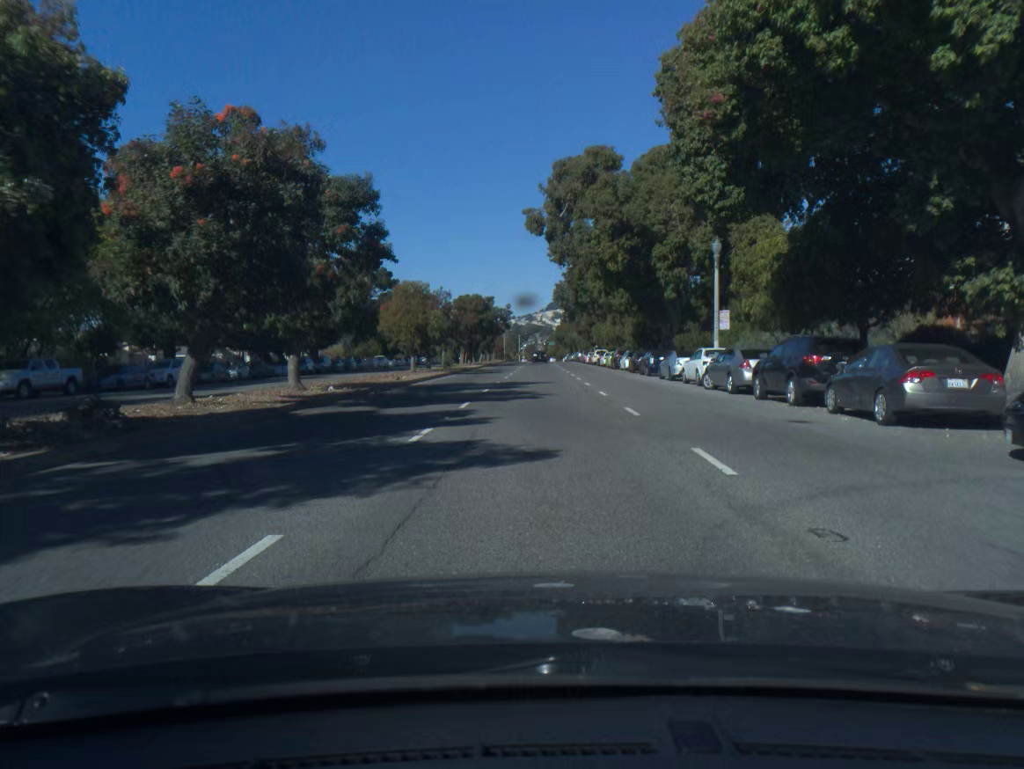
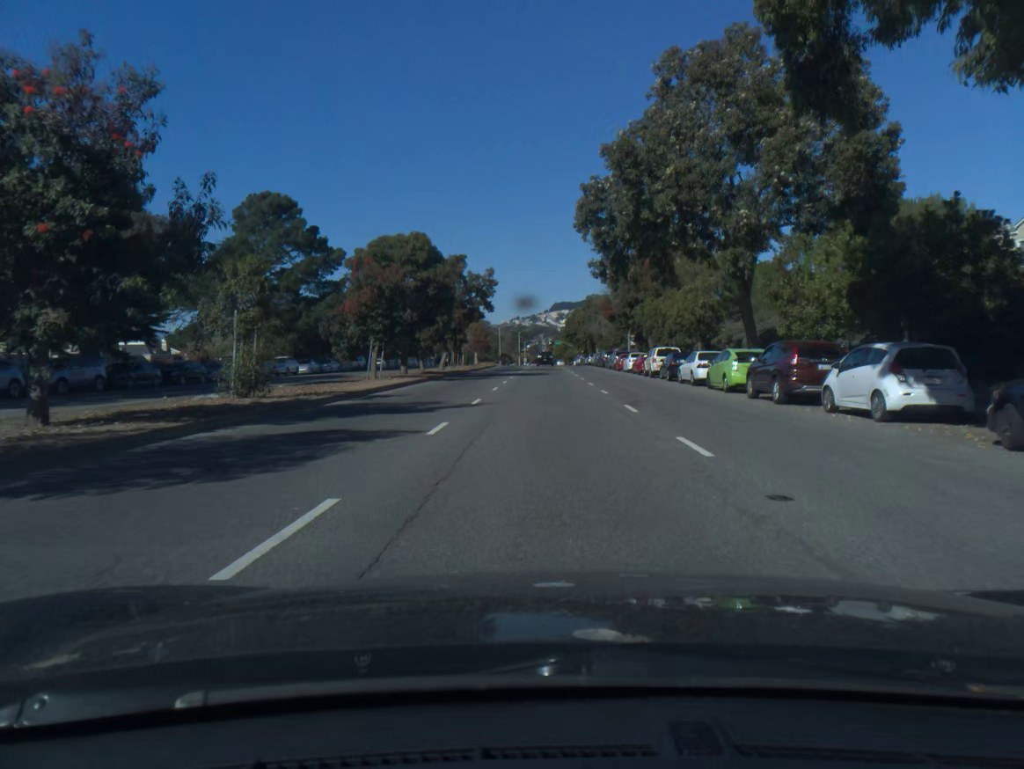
(-0.1, +42.4) m; 0°
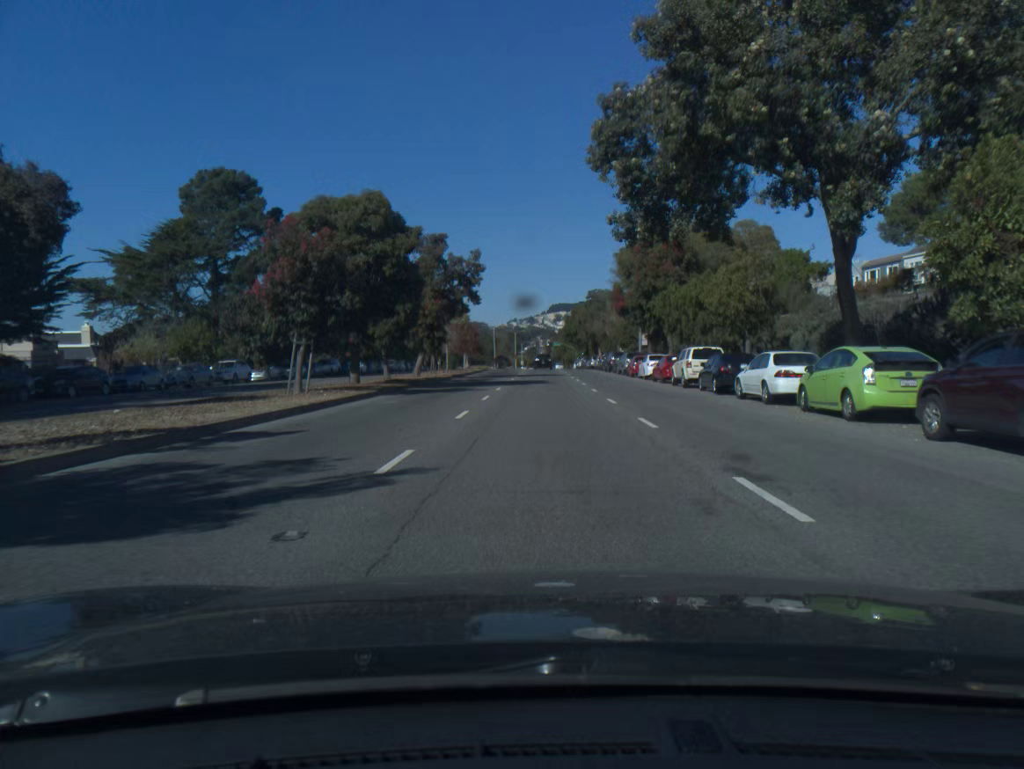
(0.0, +10.7) m; 0°
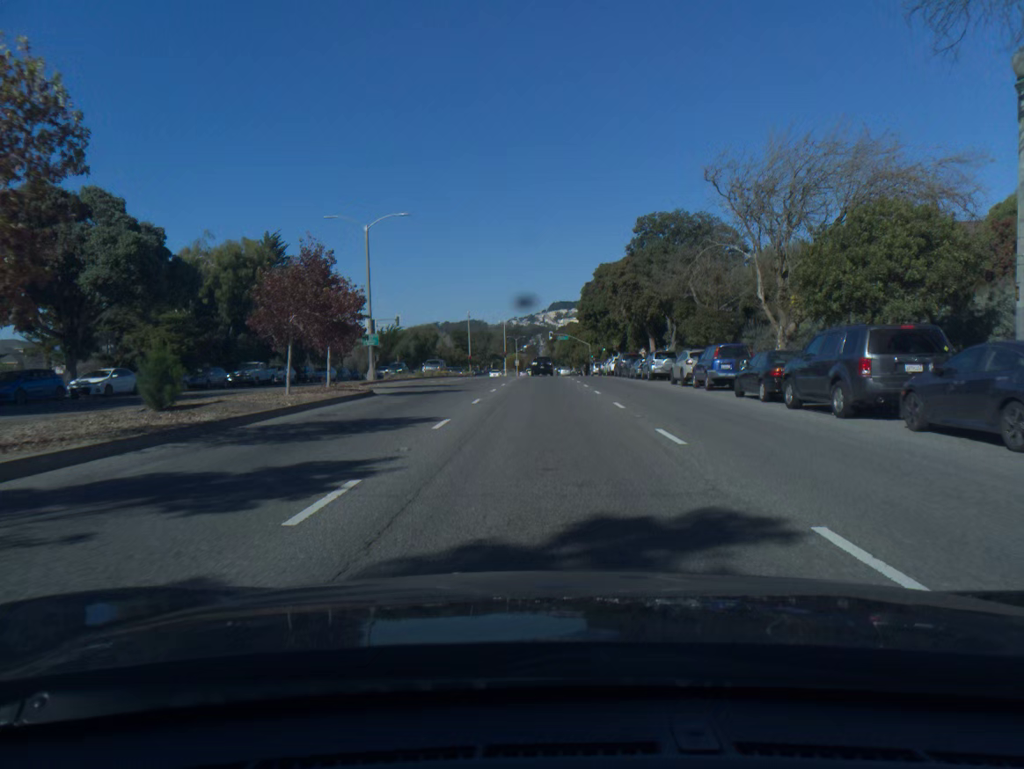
(+0.3, +53.5) m; 0°
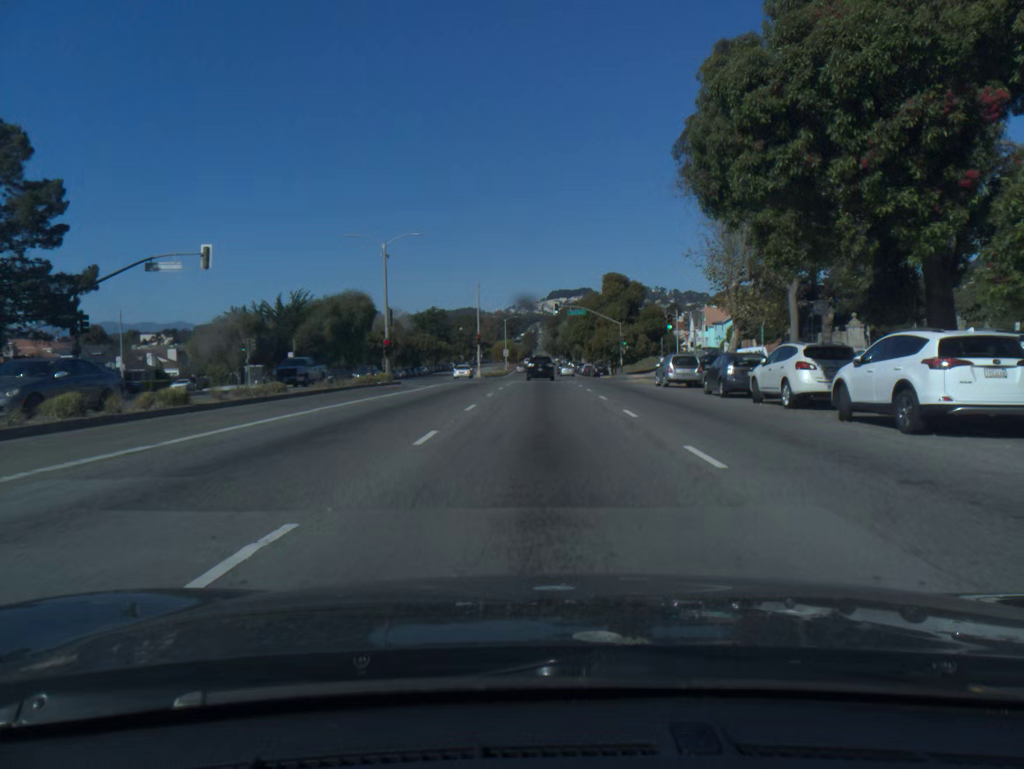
(-0.1, +53.5) m; 0°
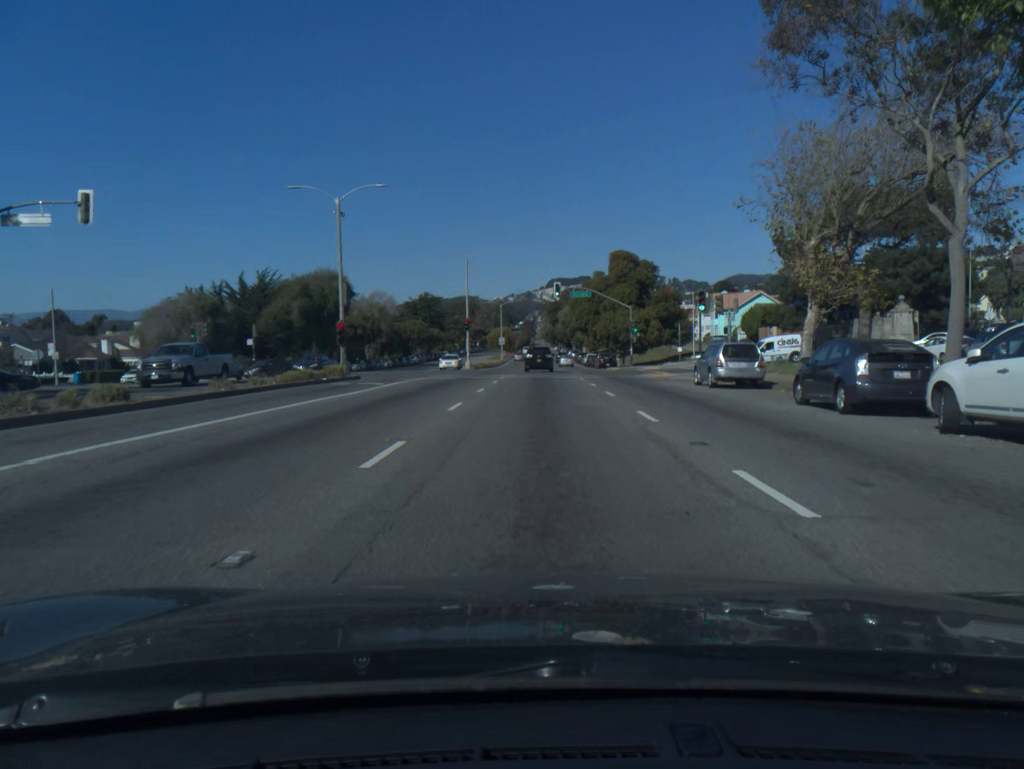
(0.0, +10.5) m; 0°
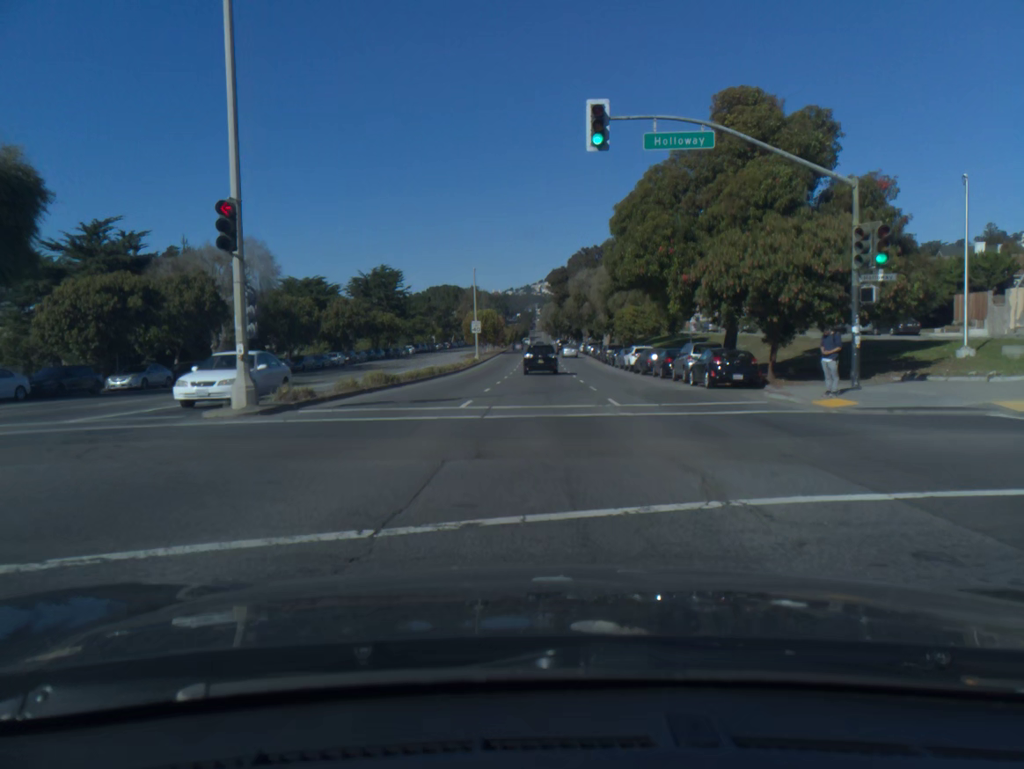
(-0.1, +51.1) m; 0°
